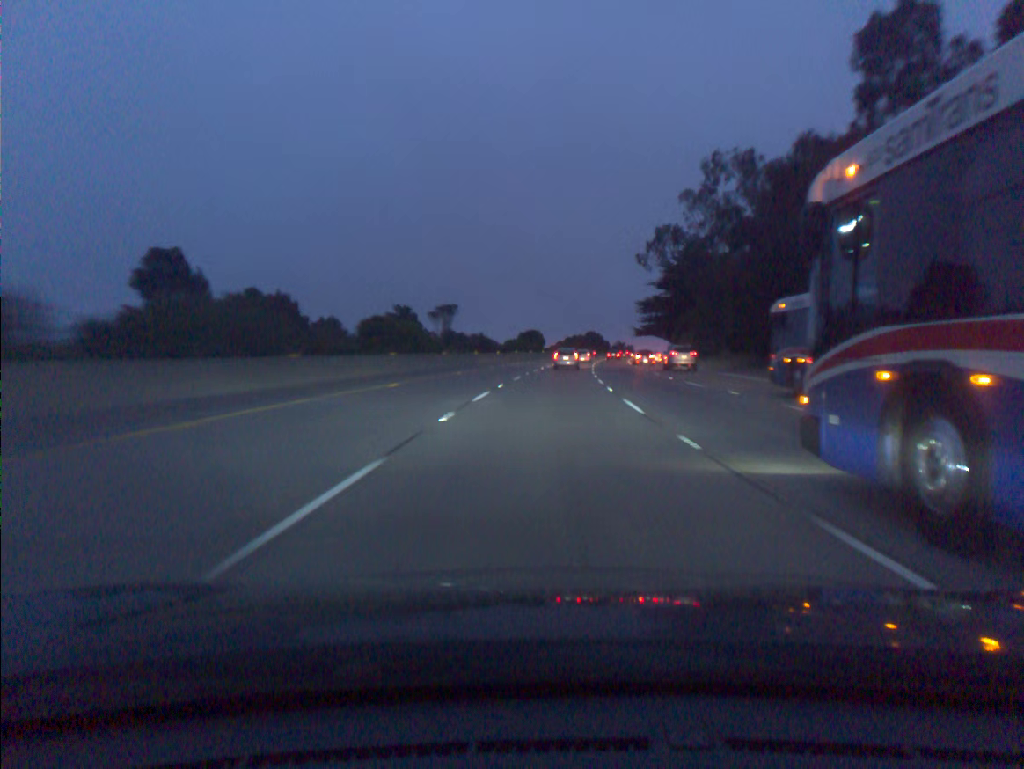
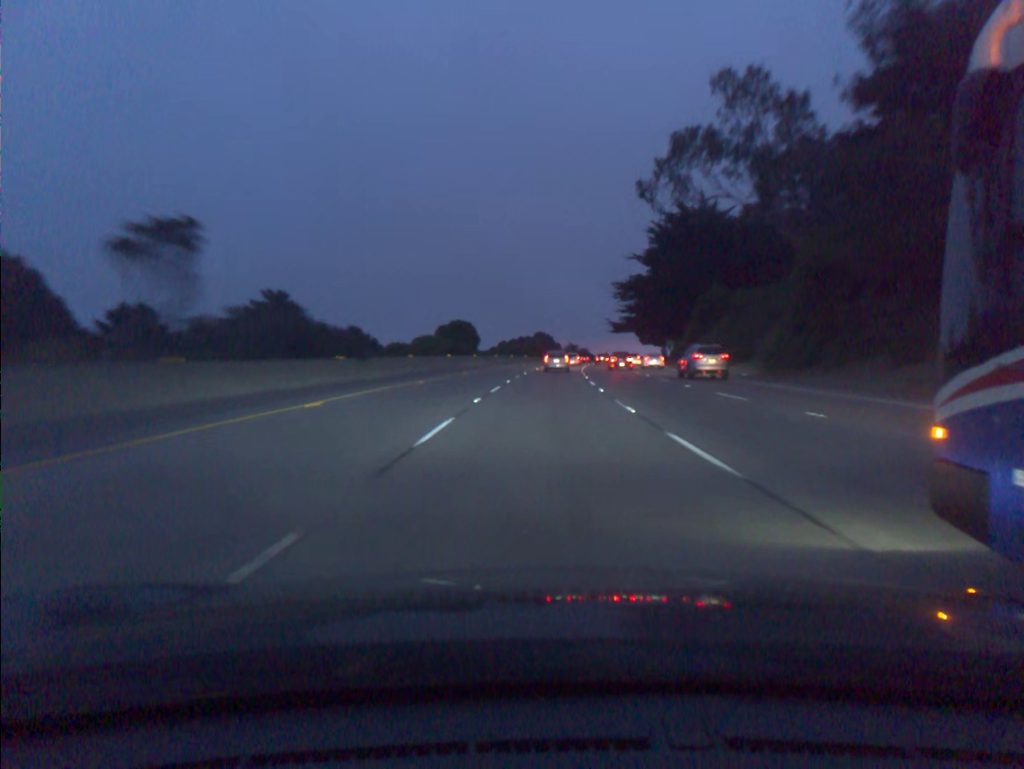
(+1.7, +51.9) m; +4°
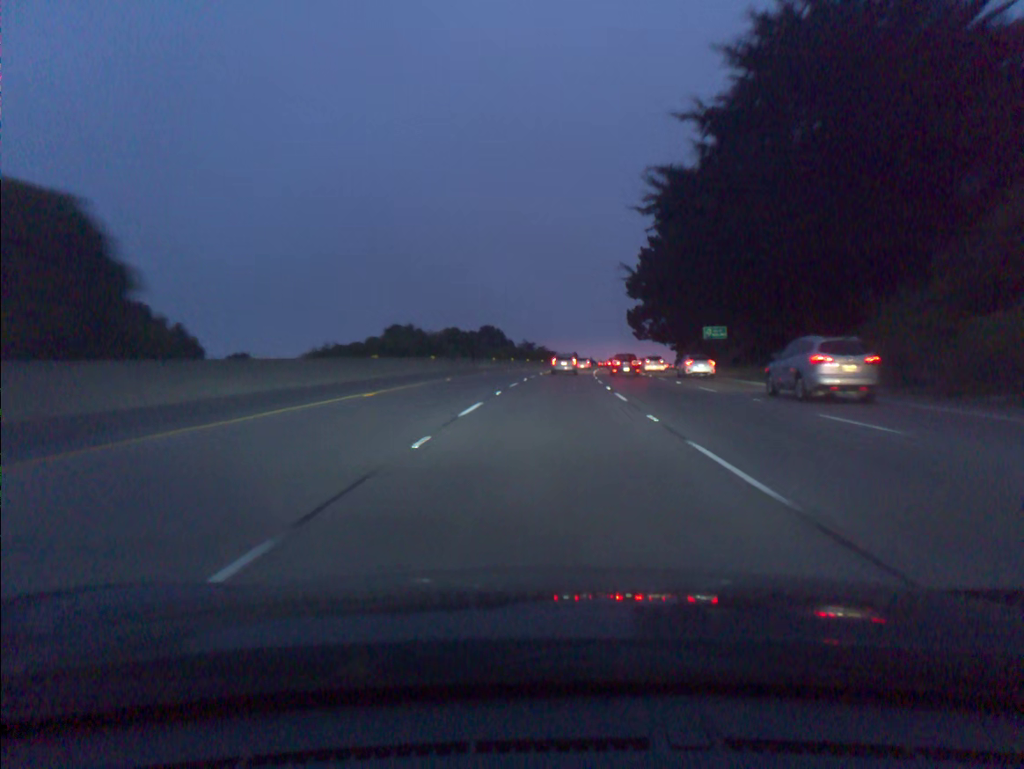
(+2.1, +68.1) m; +3°
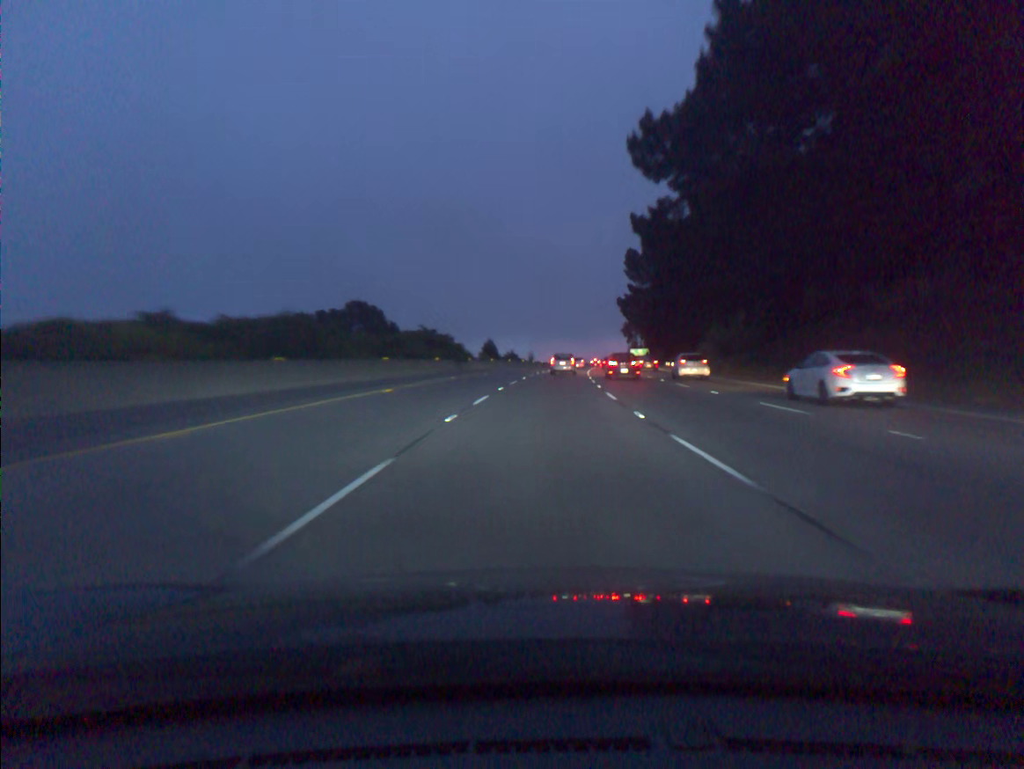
(+4.4, +83.7) m; +6°
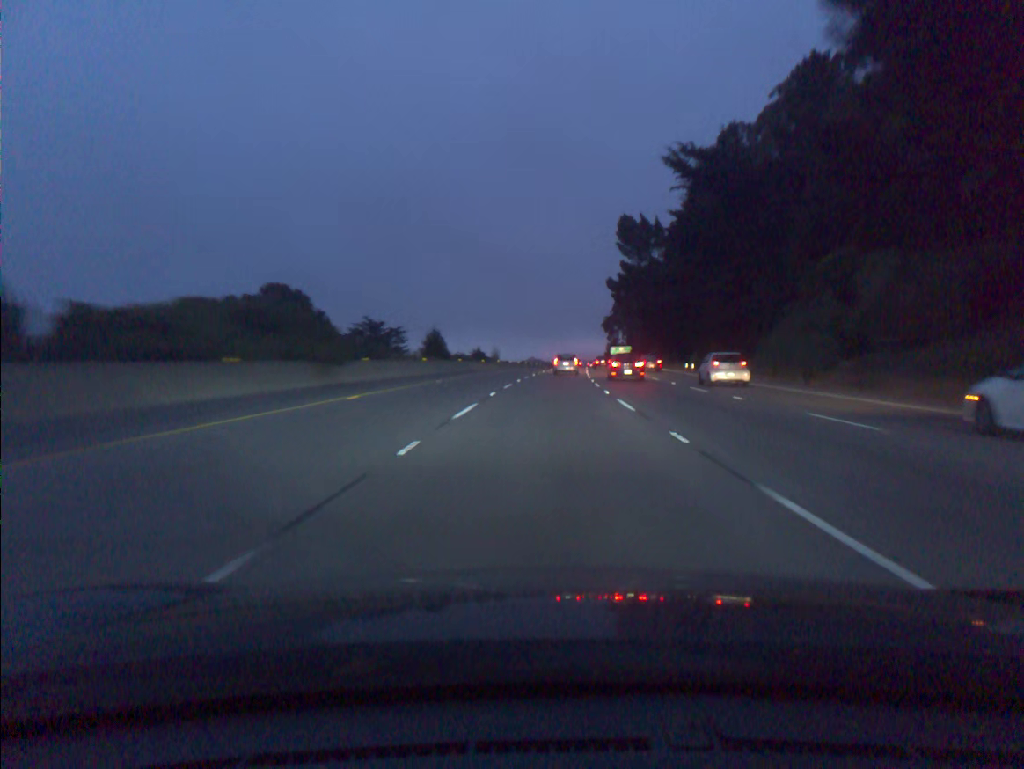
(+0.6, +33.3) m; +2°
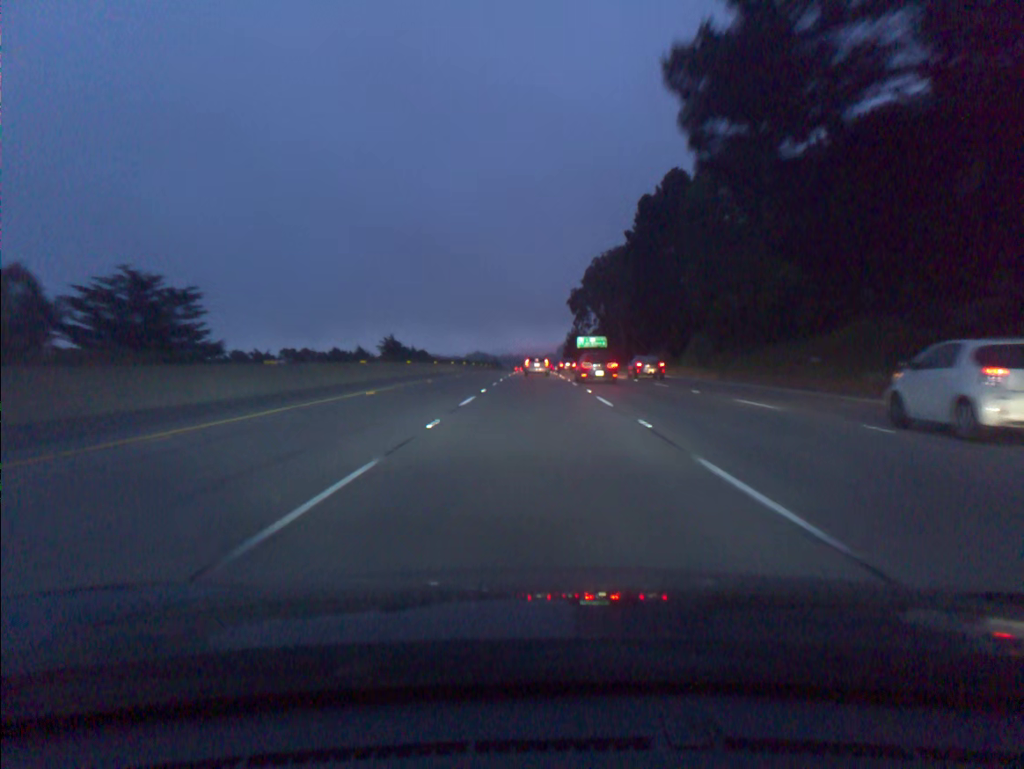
(+3.5, +83.2) m; +4°
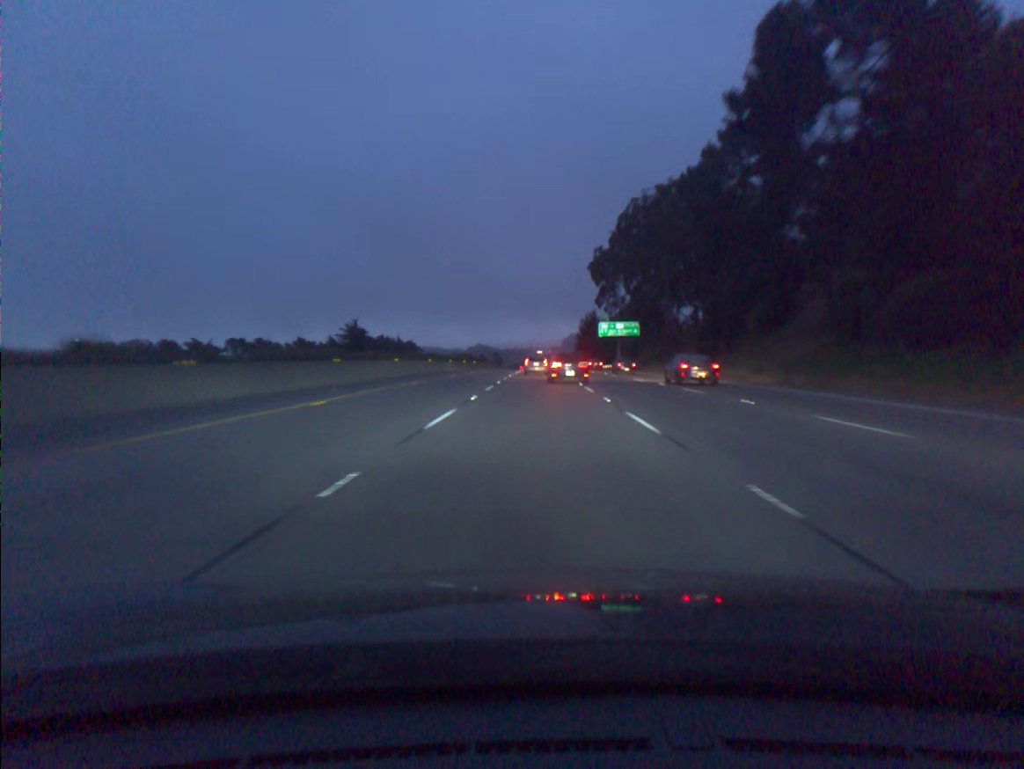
(0.0, +50.0) m; 0°
